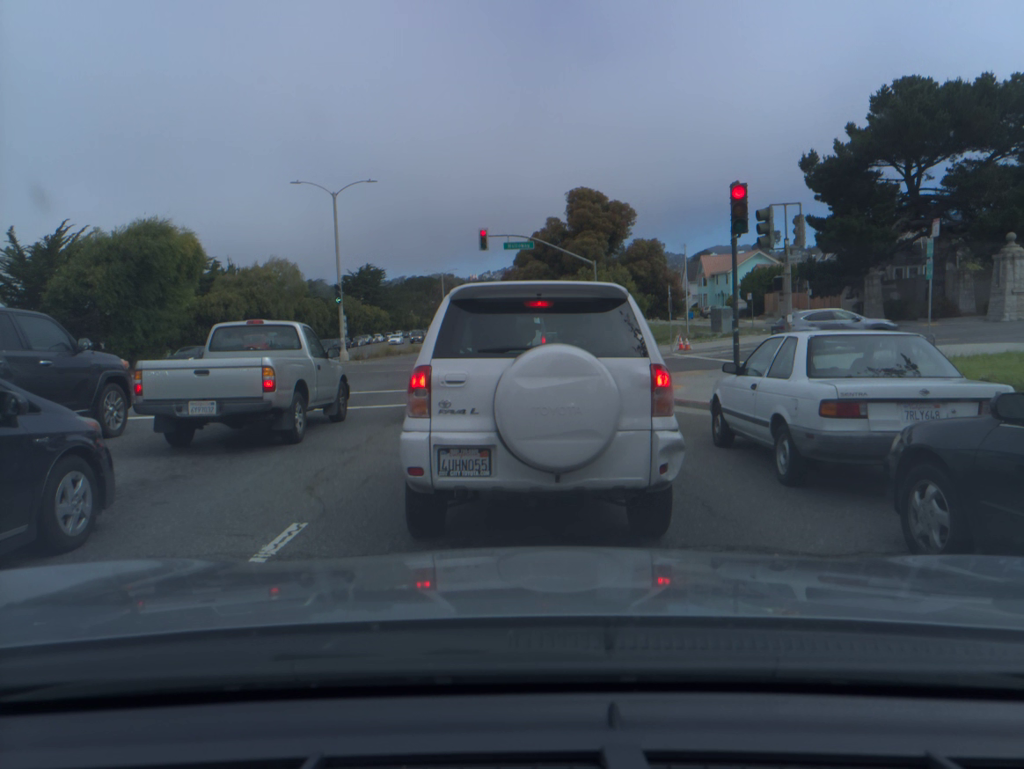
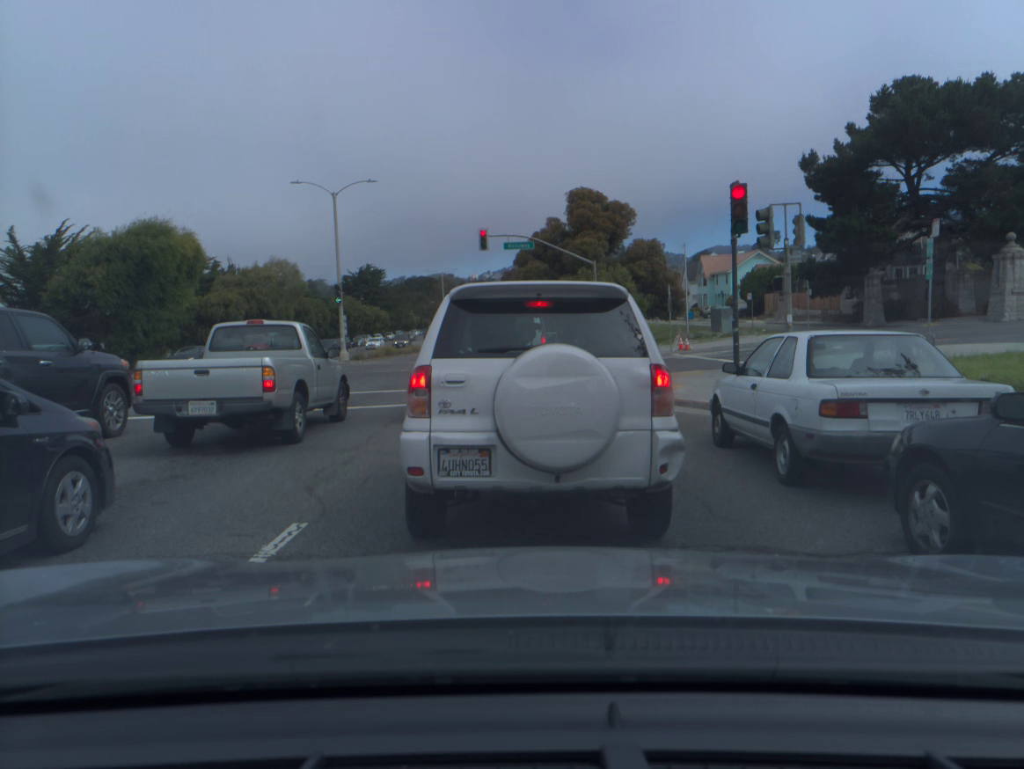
(0.0, 0.0) m; 0°
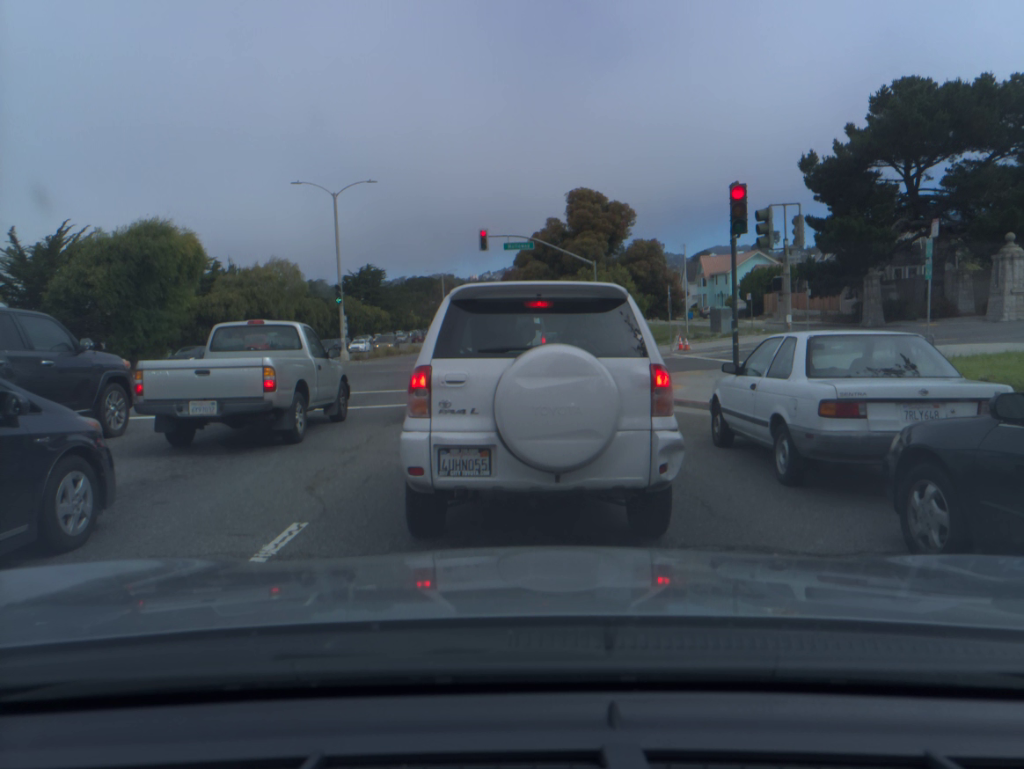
(0.0, 0.0) m; 0°
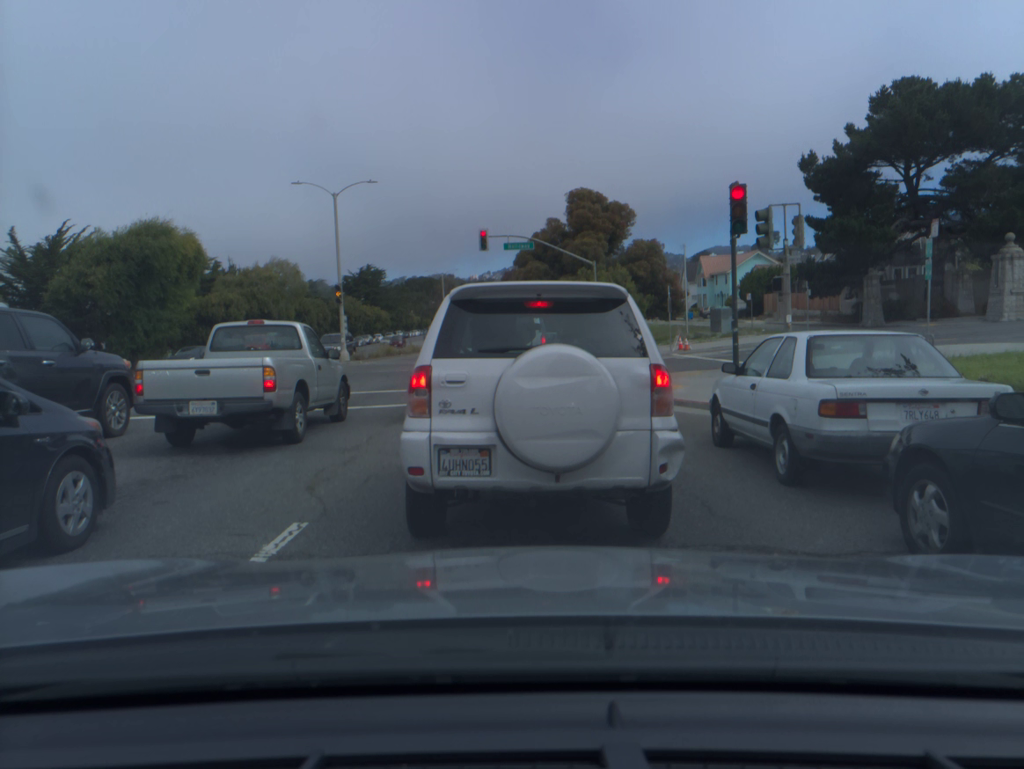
(0.0, 0.0) m; 0°
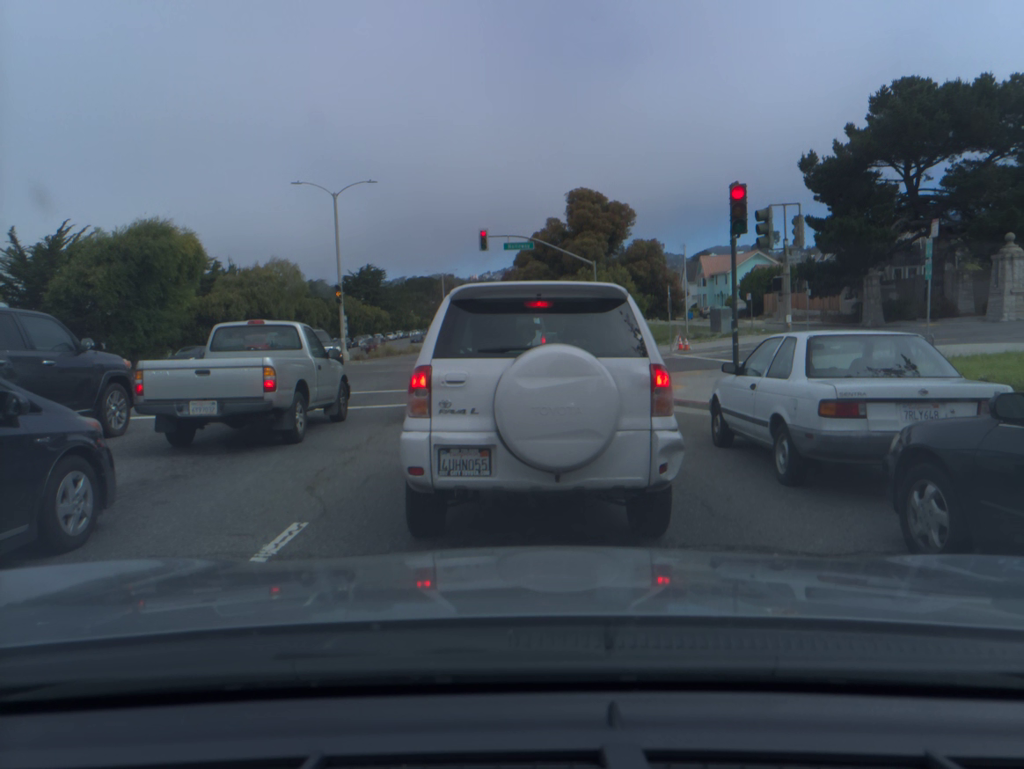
(0.0, 0.0) m; 0°
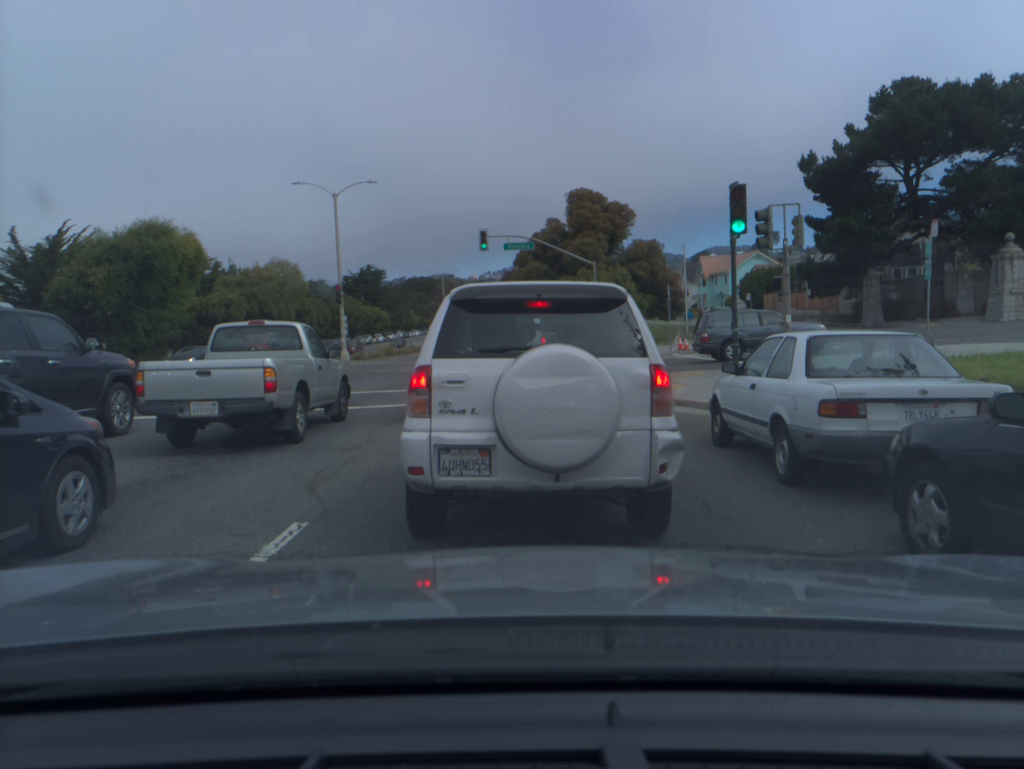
(0.0, 0.0) m; +1°
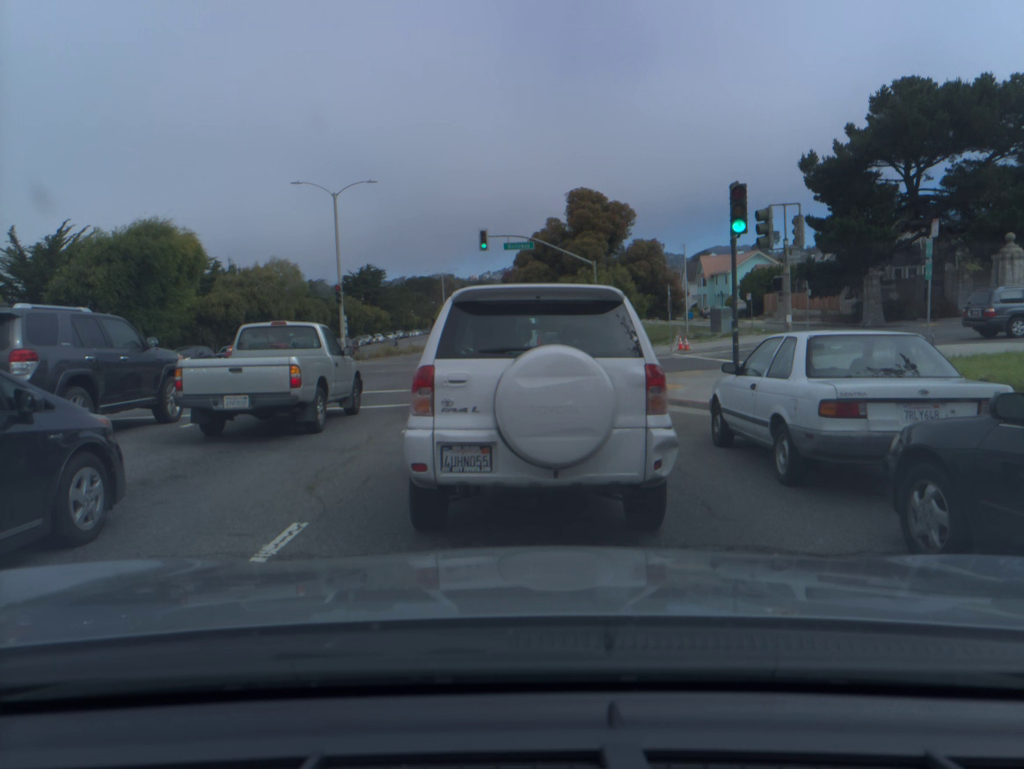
(0.0, 0.0) m; 0°
